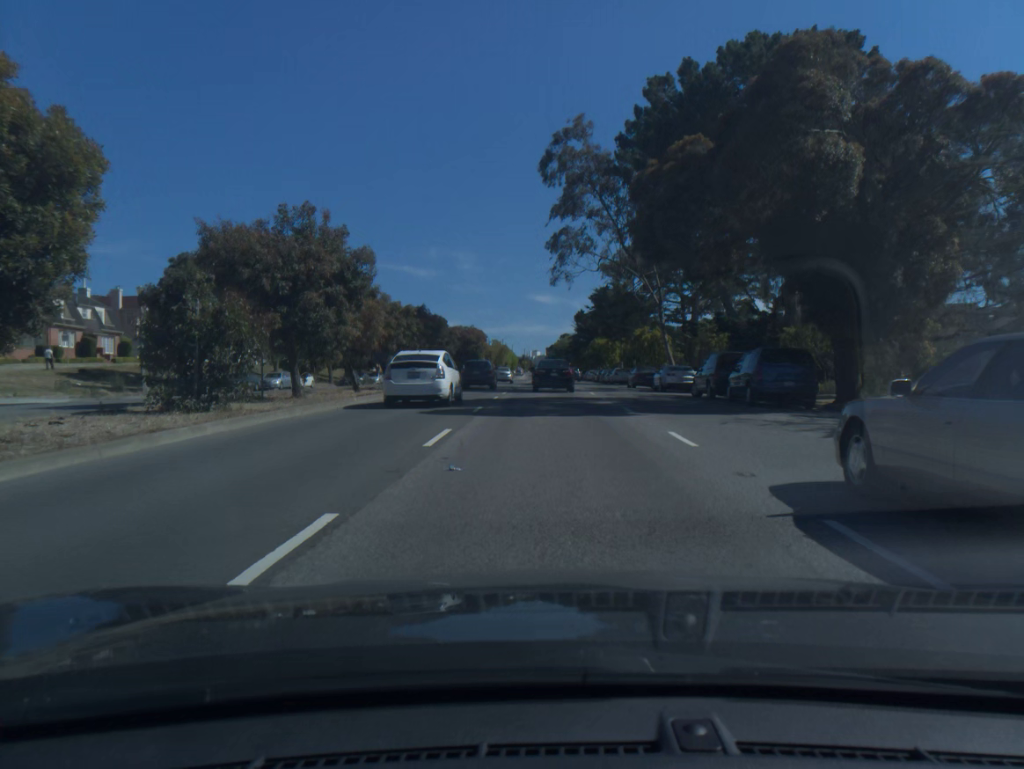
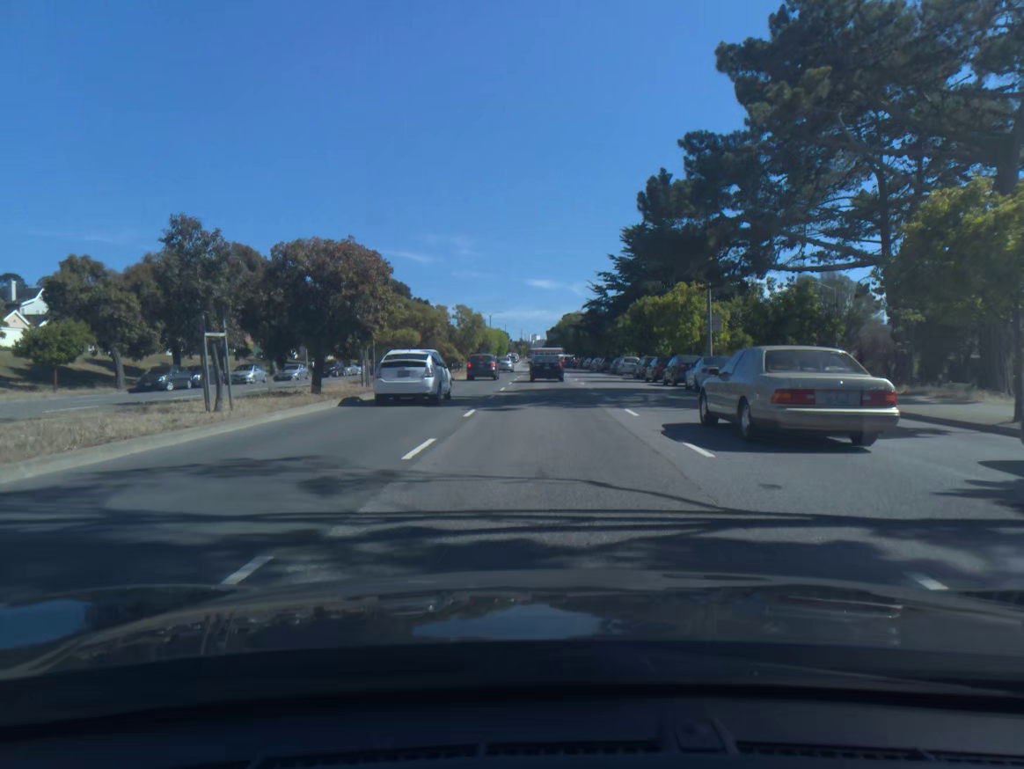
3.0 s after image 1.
(-0.1, +44.3) m; 0°
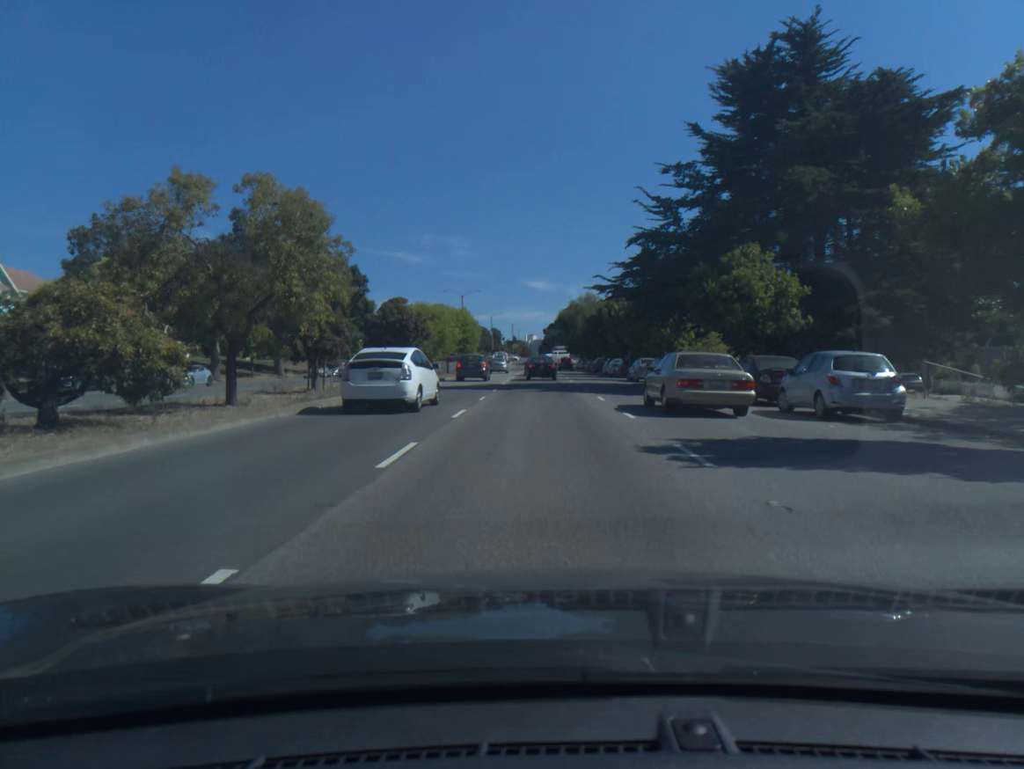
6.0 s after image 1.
(+0.1, +44.3) m; 0°
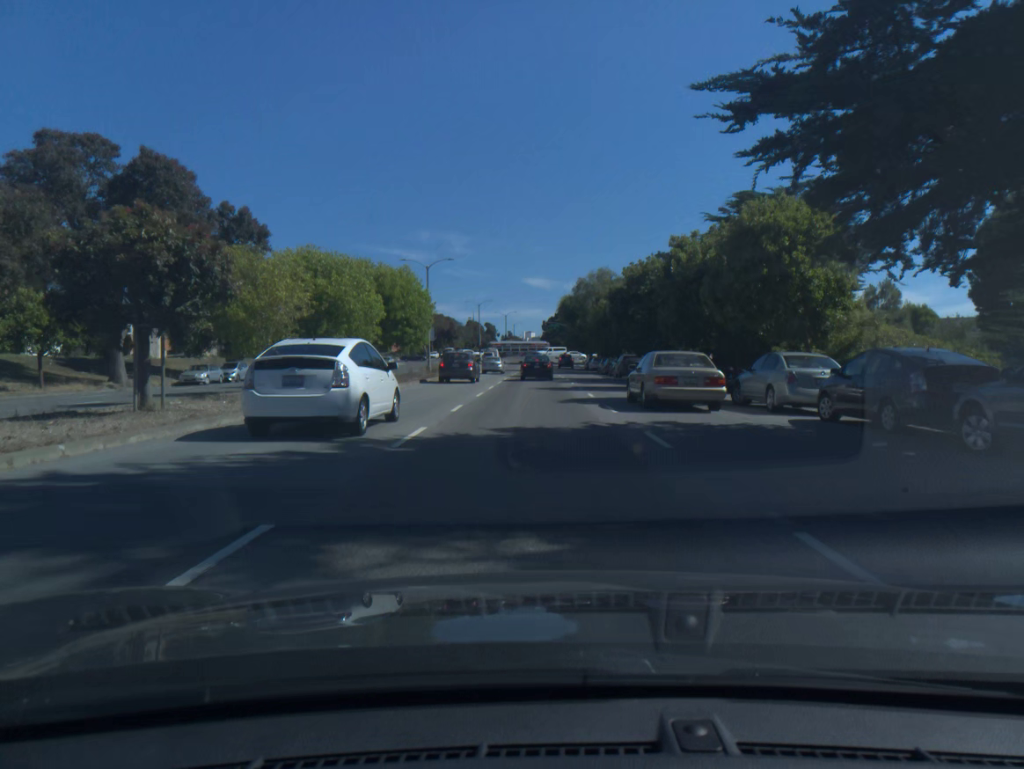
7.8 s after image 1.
(0.0, +27.3) m; 0°
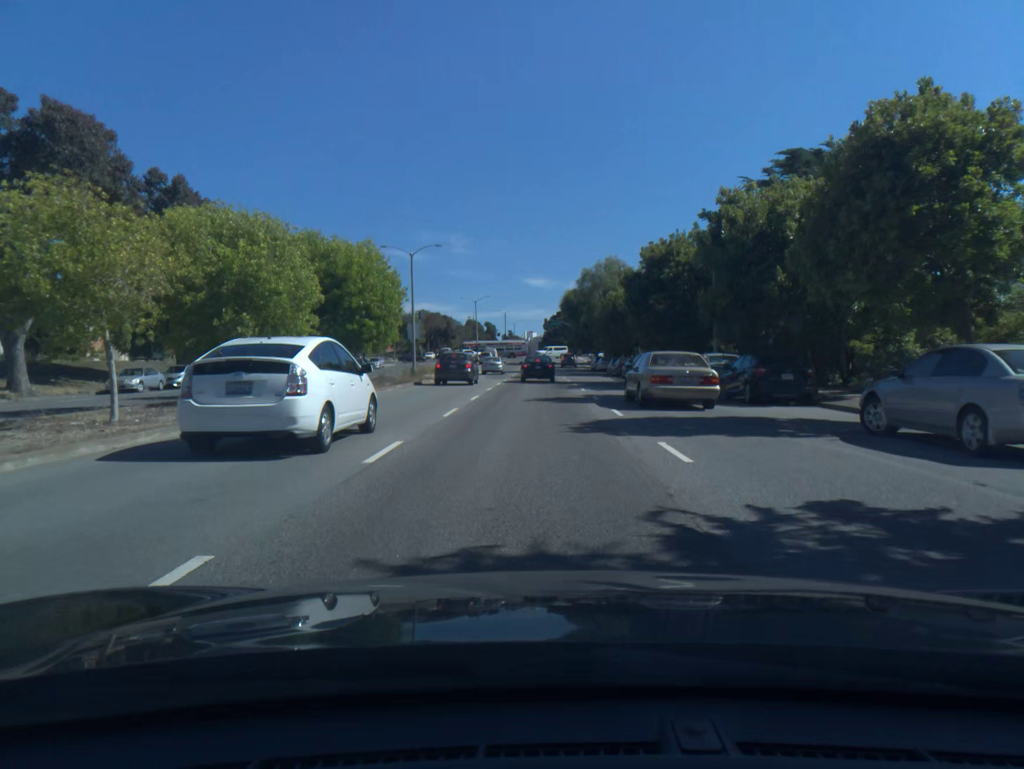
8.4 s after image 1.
(0.0, +8.8) m; 0°
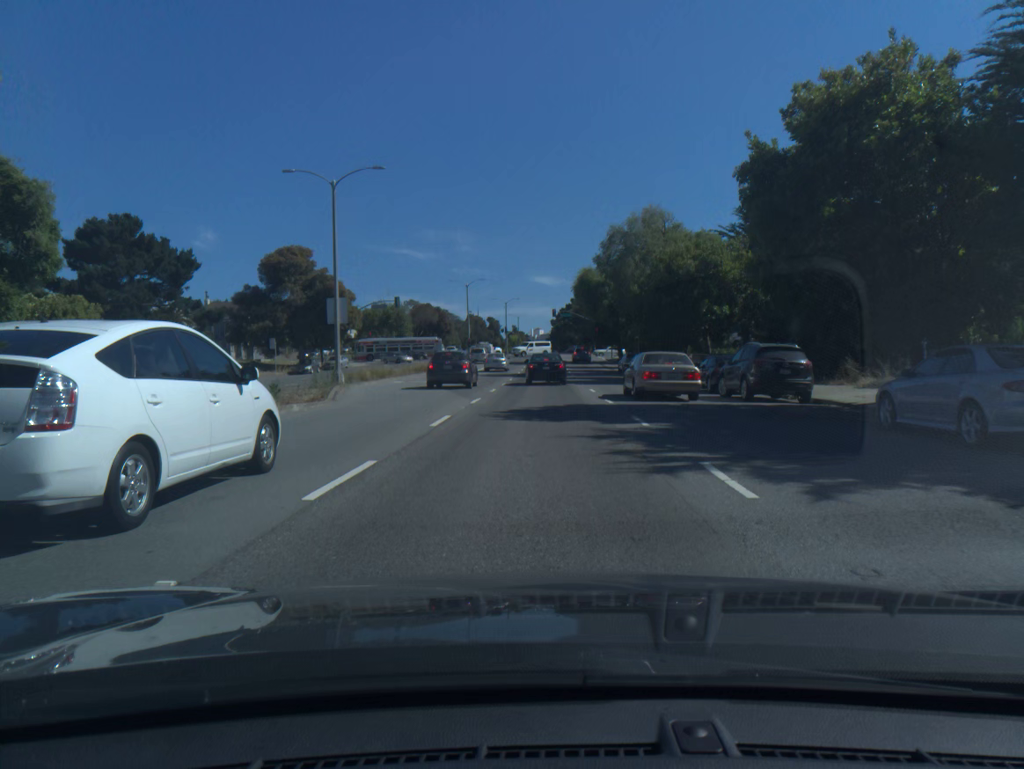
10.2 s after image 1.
(-0.1, +23.9) m; -1°
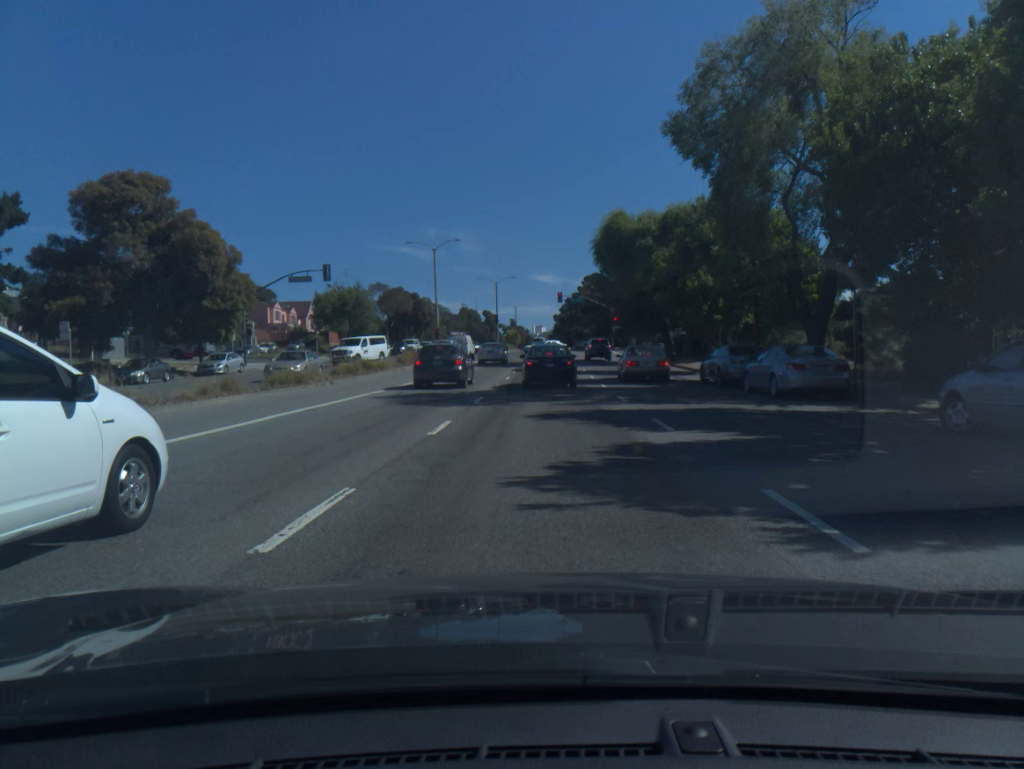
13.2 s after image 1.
(0.0, +31.1) m; 0°
